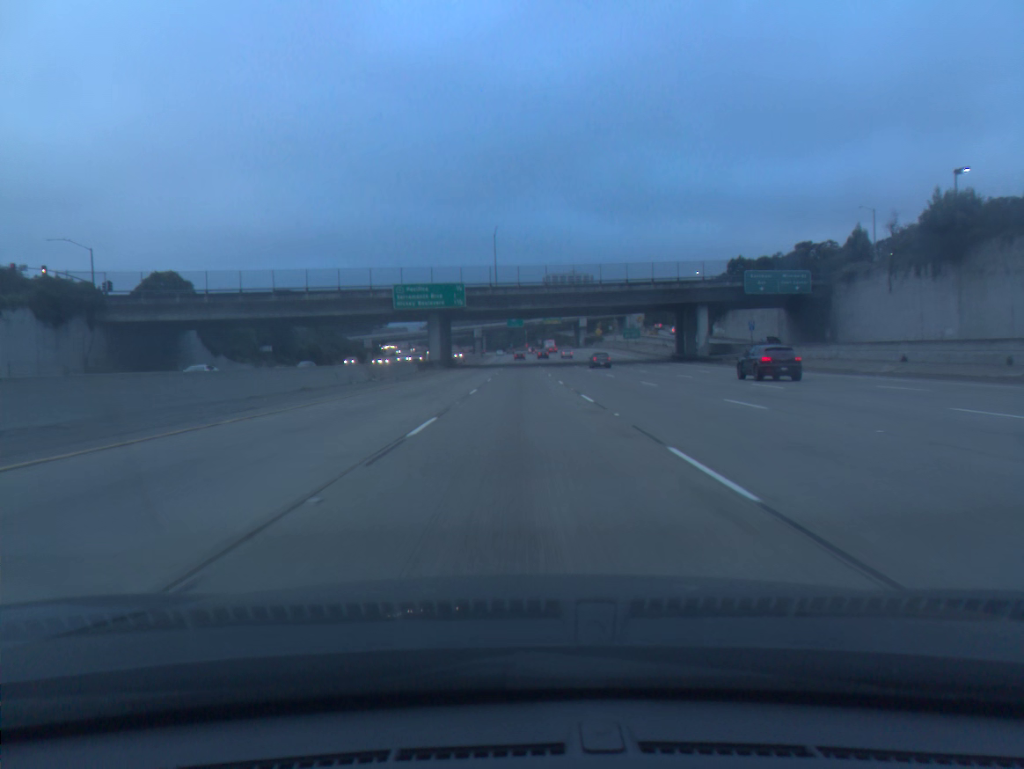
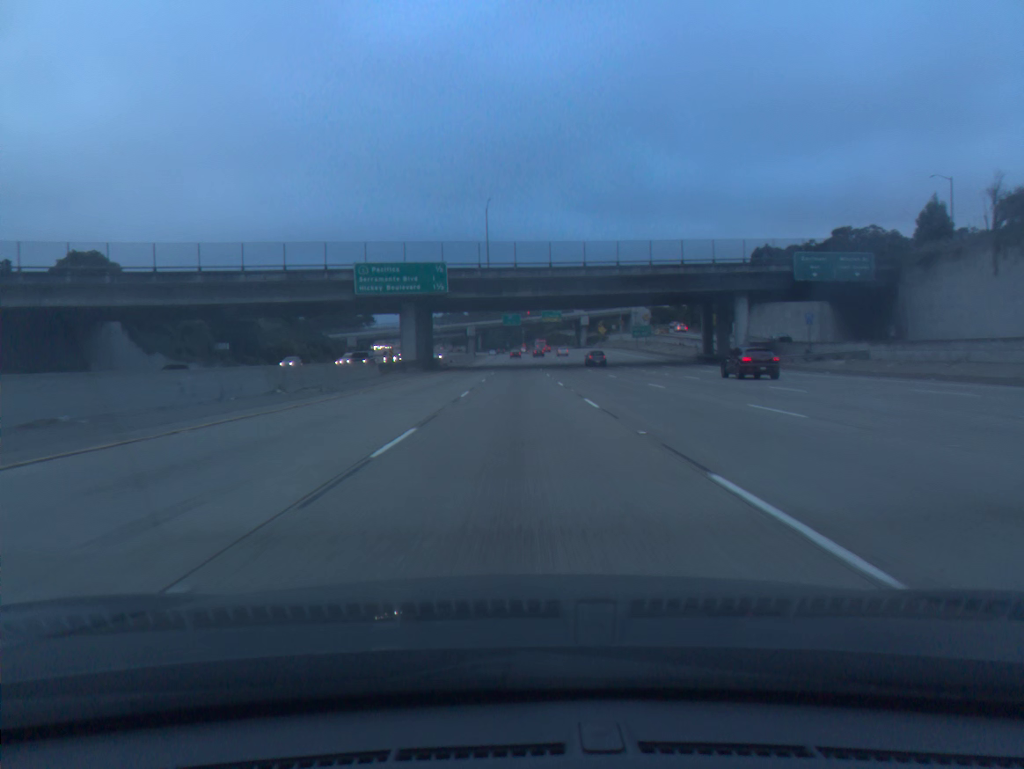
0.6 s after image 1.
(+0.1, +17.3) m; 0°
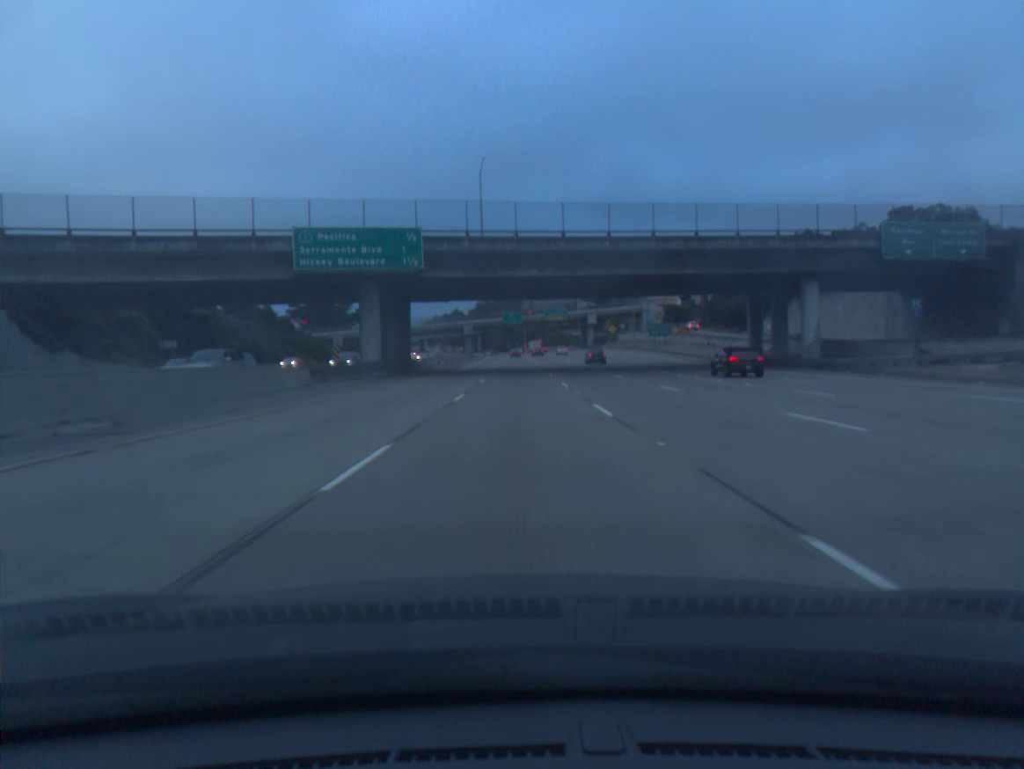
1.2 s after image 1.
(0.0, +17.2) m; 0°
